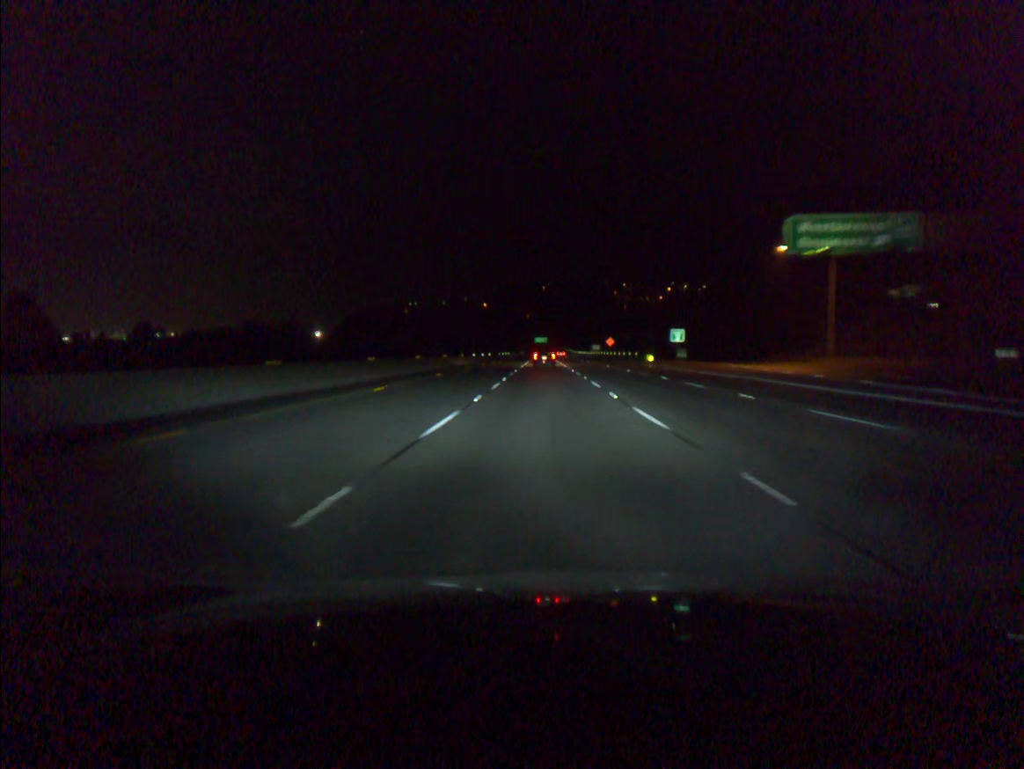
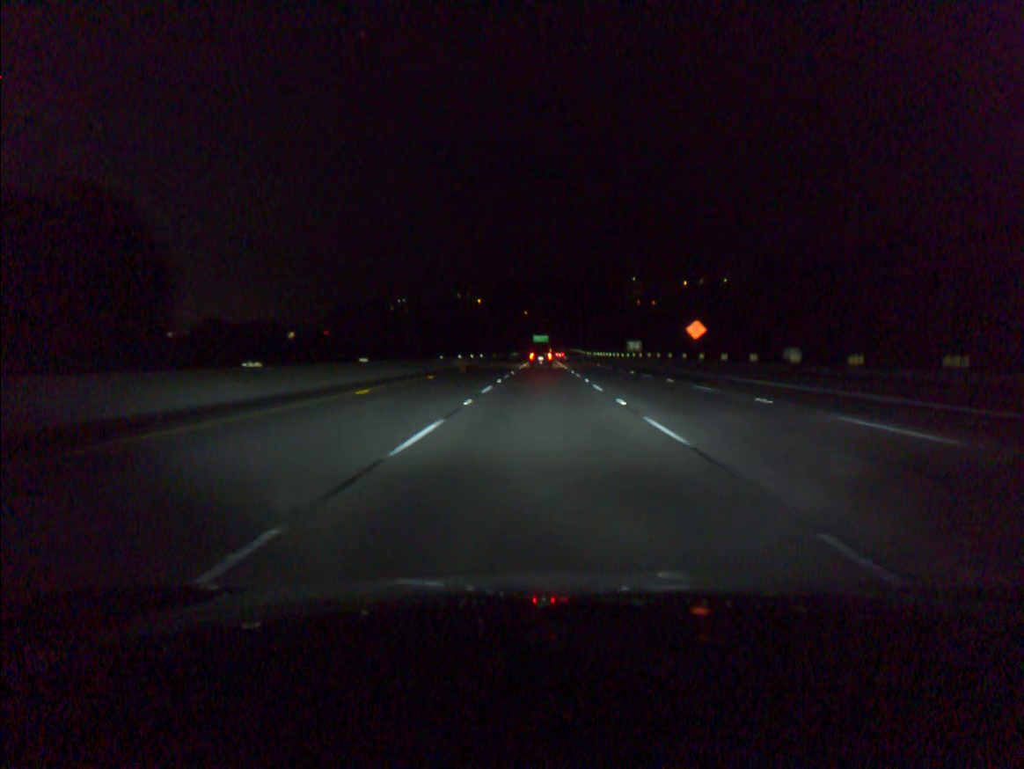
(+0.1, +89.7) m; 0°
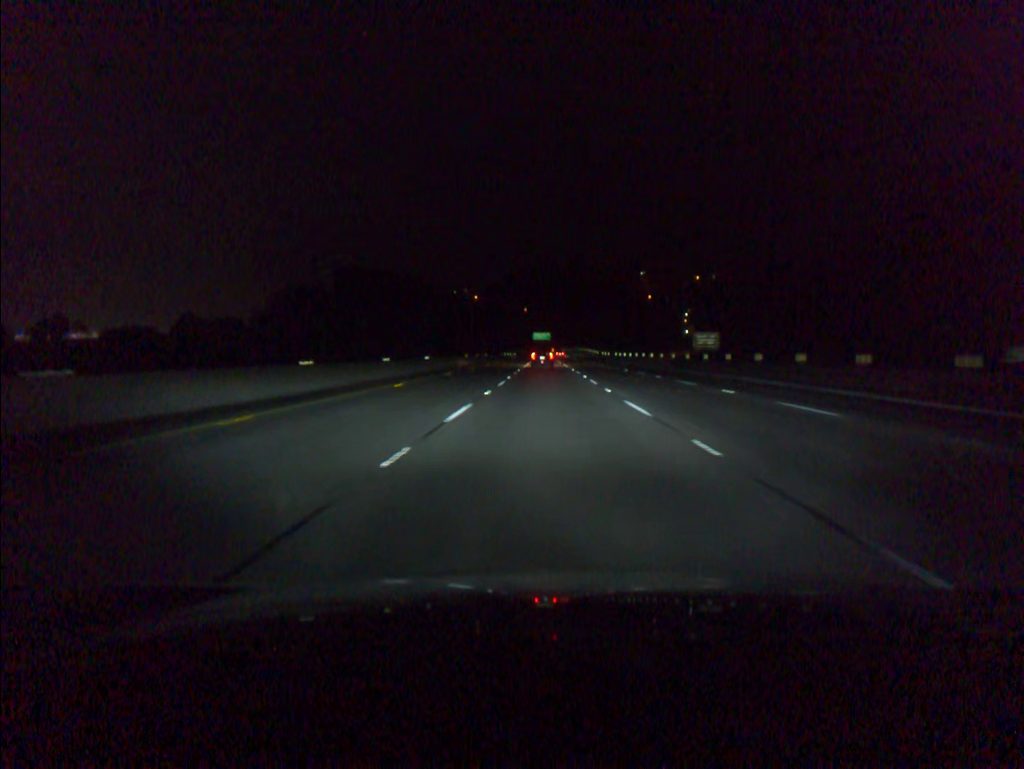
(-0.1, +53.8) m; 0°
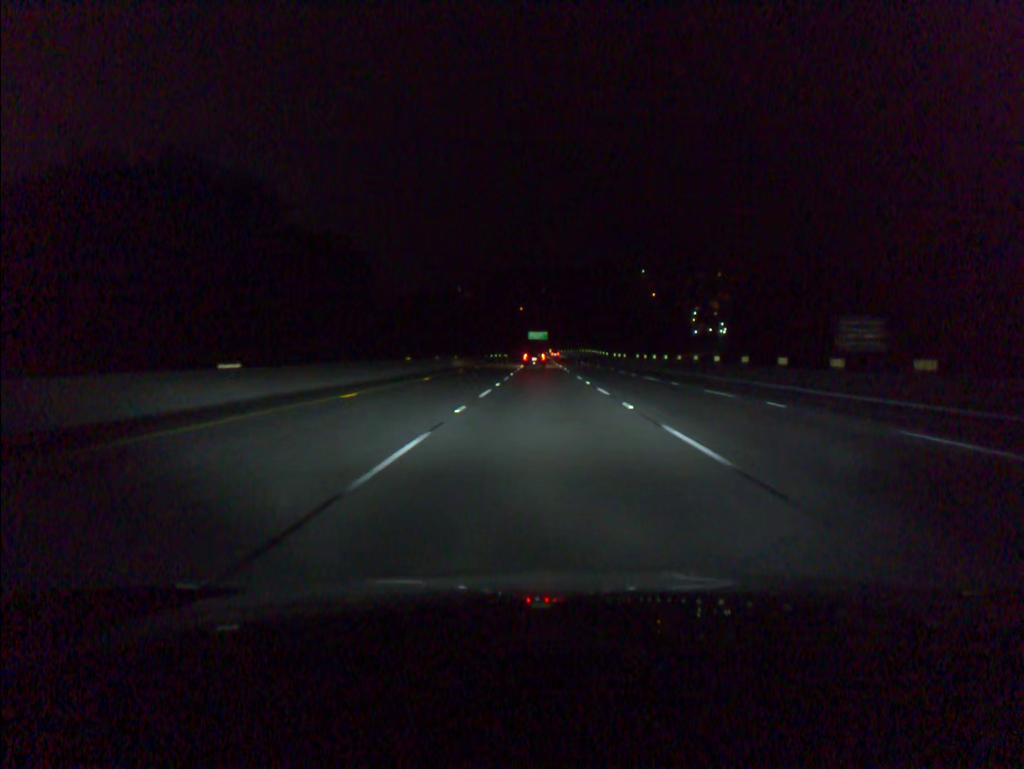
(+0.1, +35.8) m; 0°
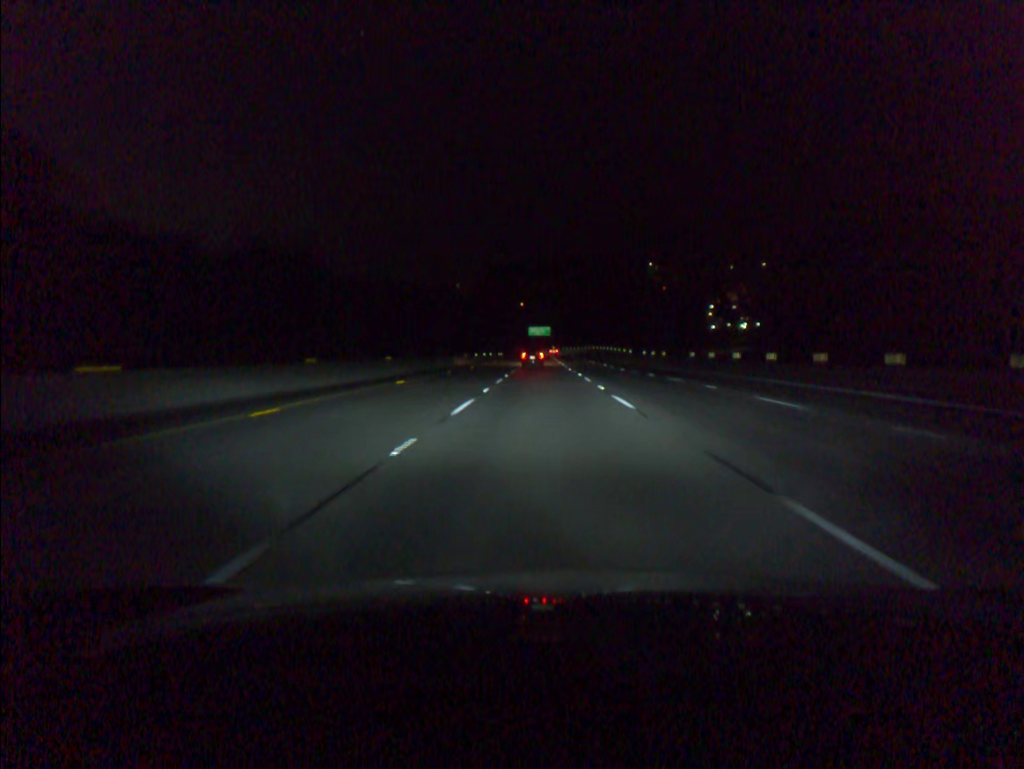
(0.0, +35.8) m; 0°
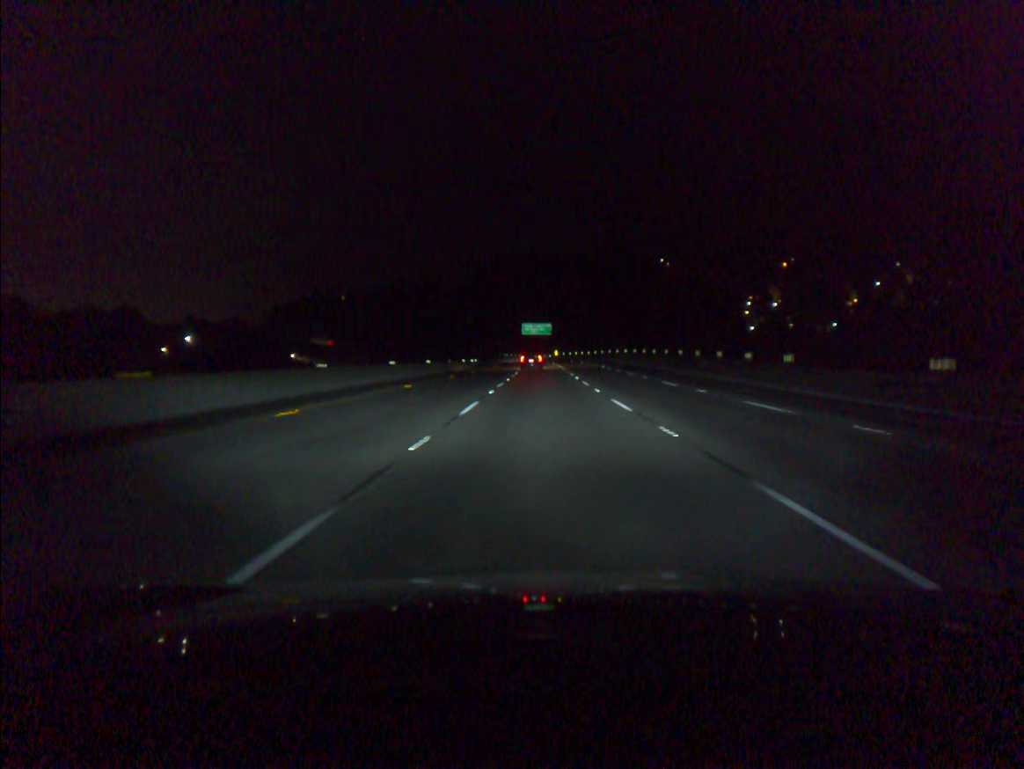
(-0.1, +71.8) m; 0°
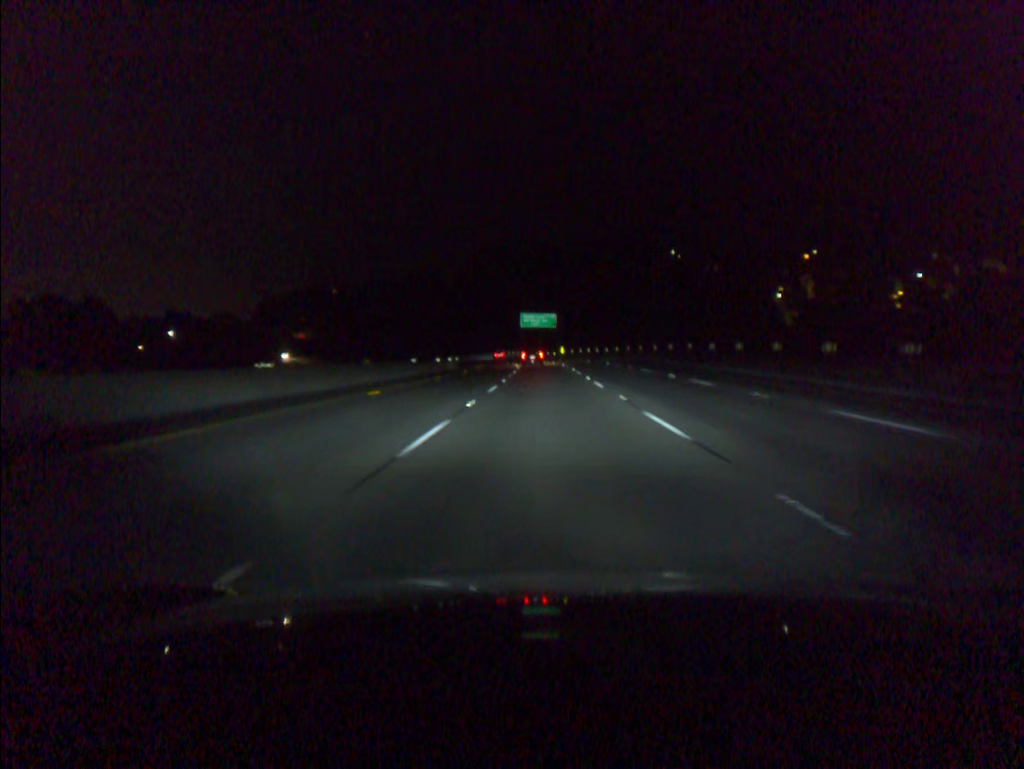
(-0.1, +35.9) m; 0°
